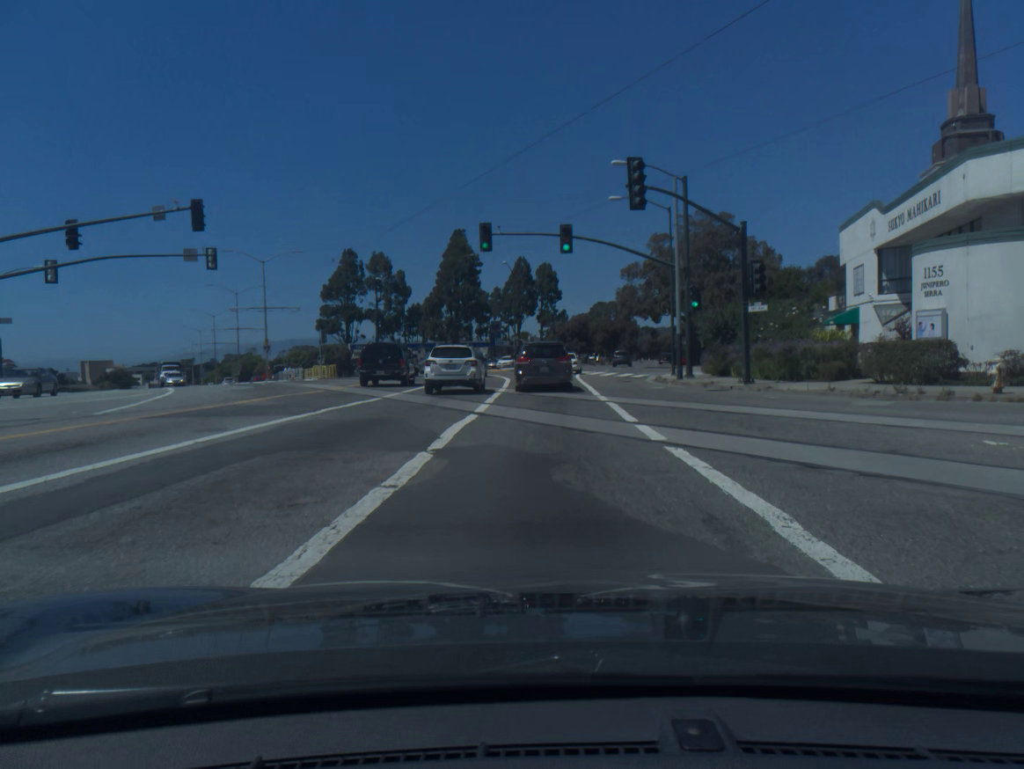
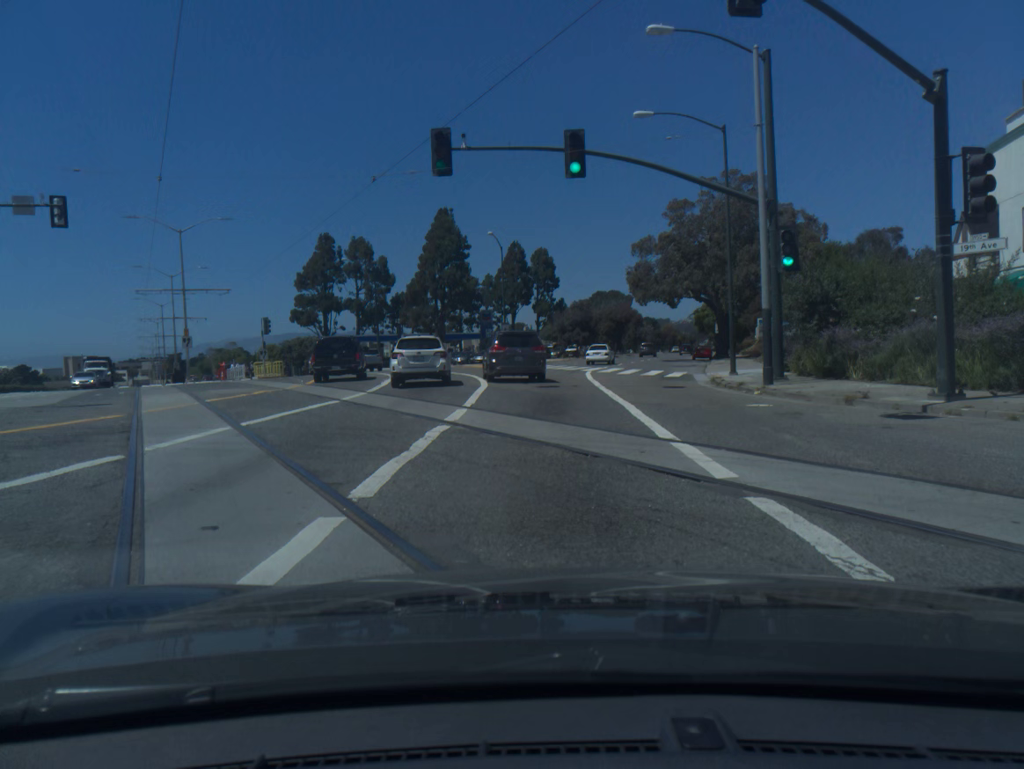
(+0.1, +14.4) m; 0°
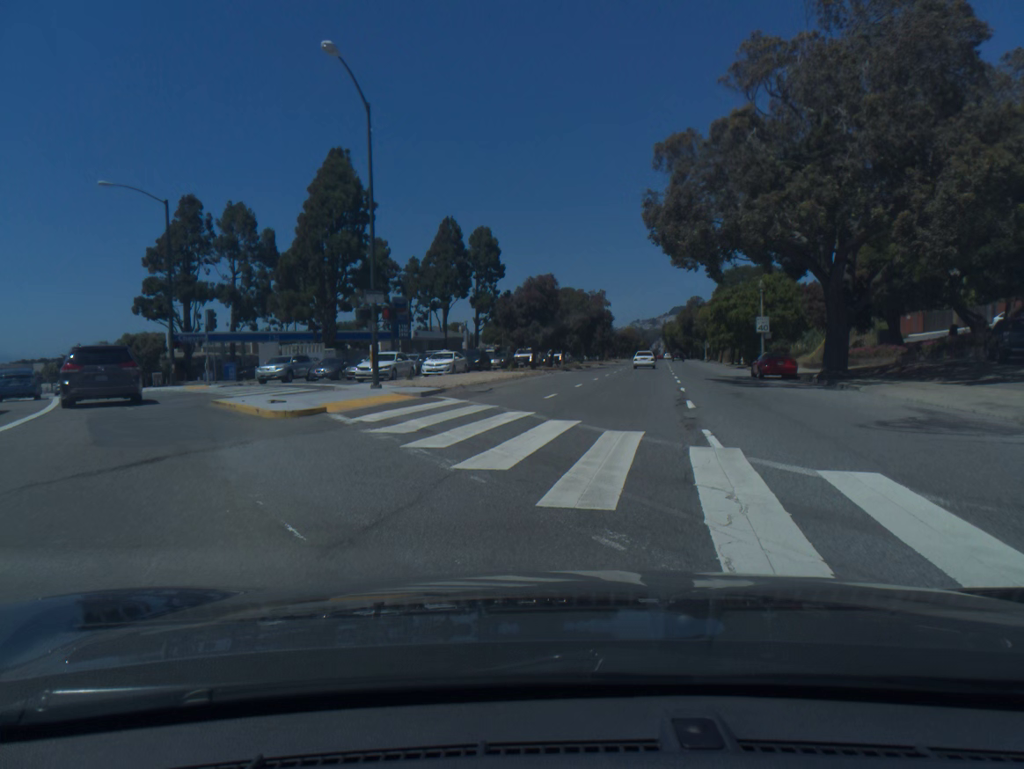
(+0.9, +37.0) m; +5°
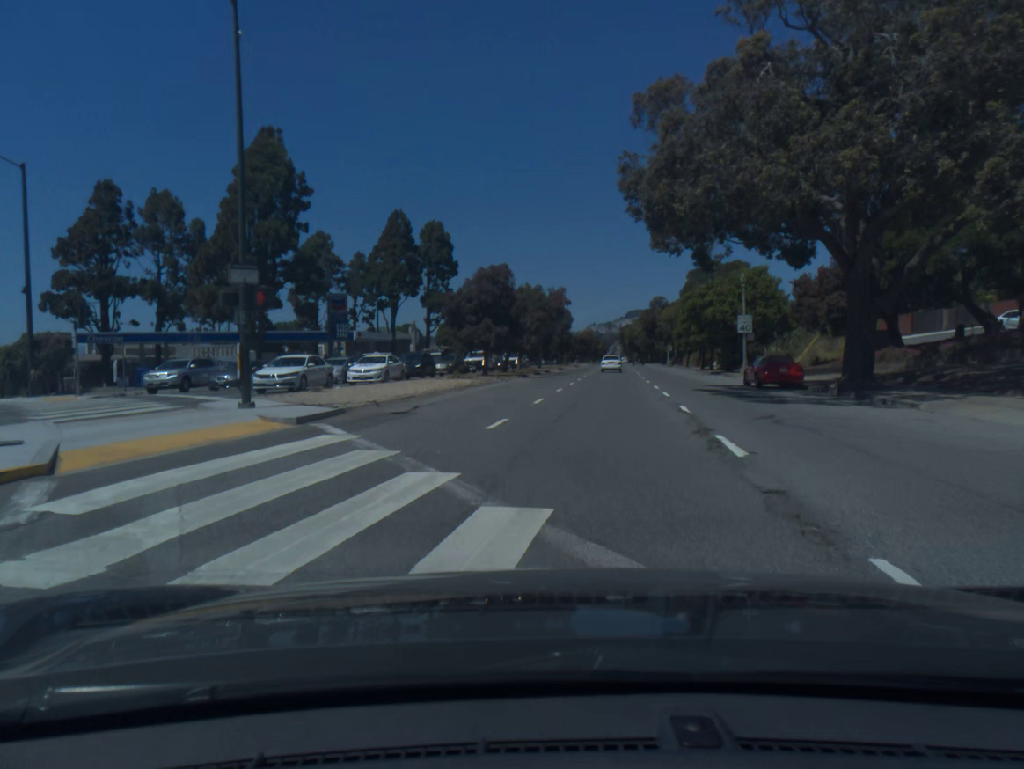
(+0.2, +7.7) m; +3°
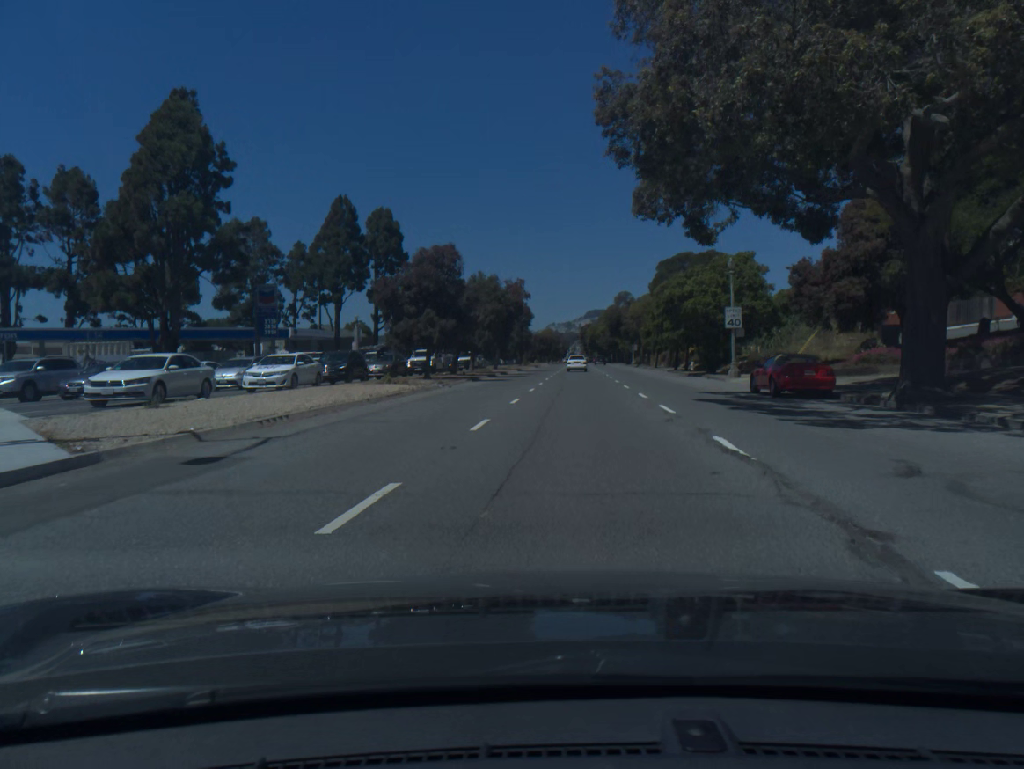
(+0.2, +7.8) m; +3°
